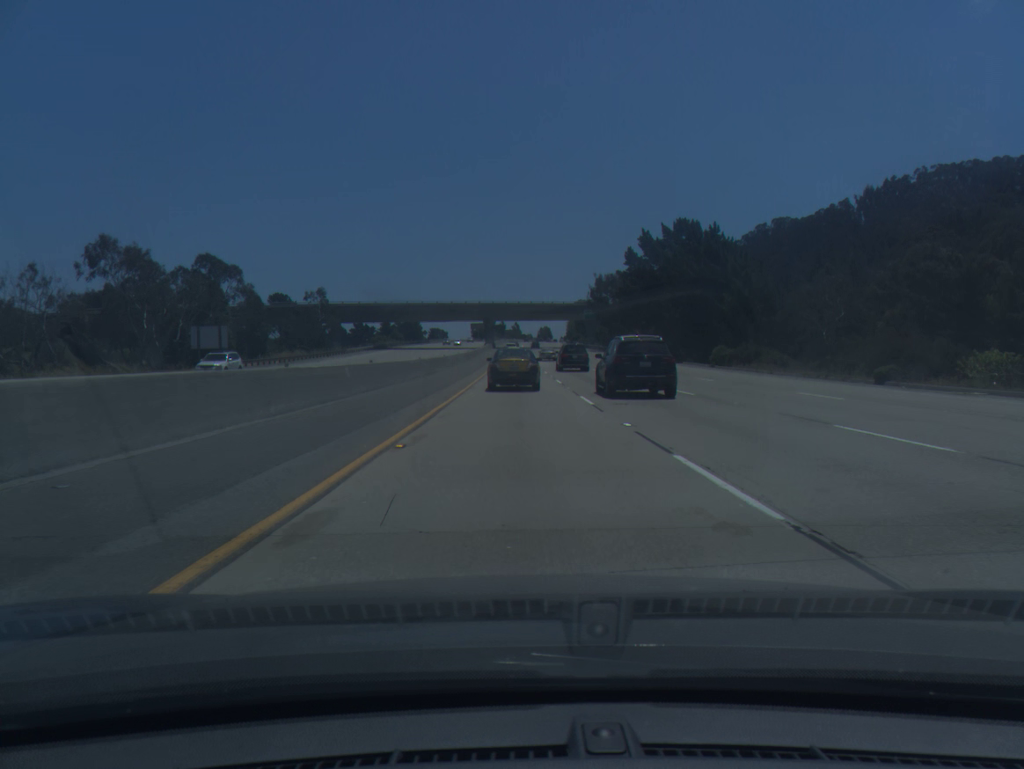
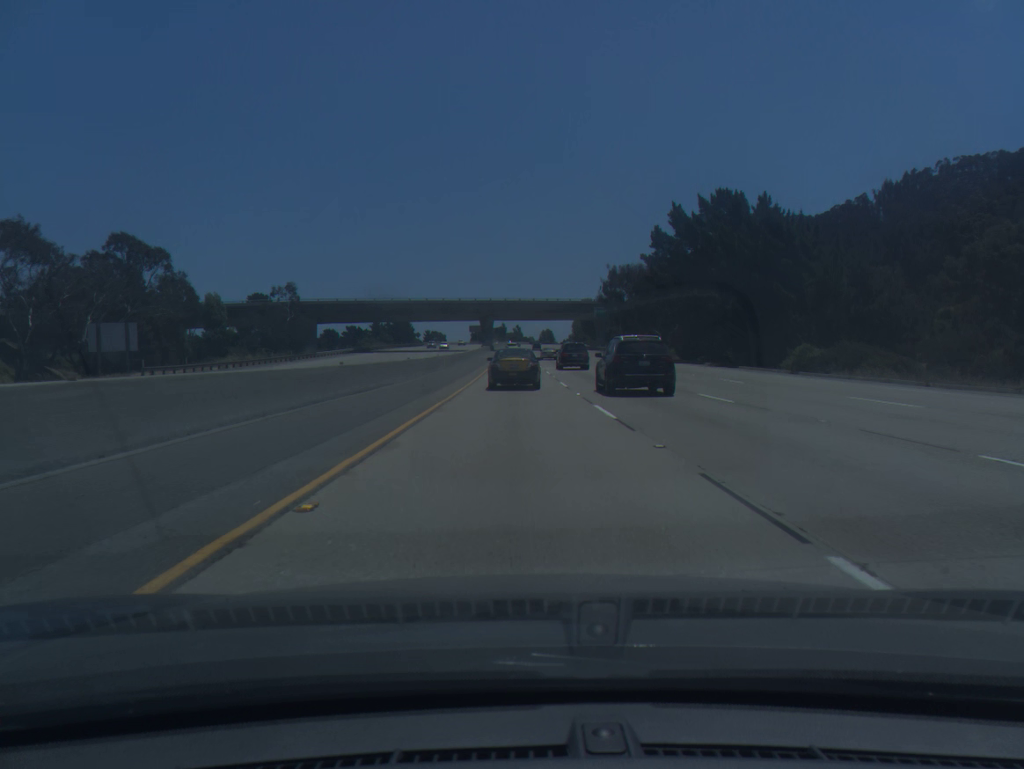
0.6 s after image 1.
(0.0, +18.8) m; 0°
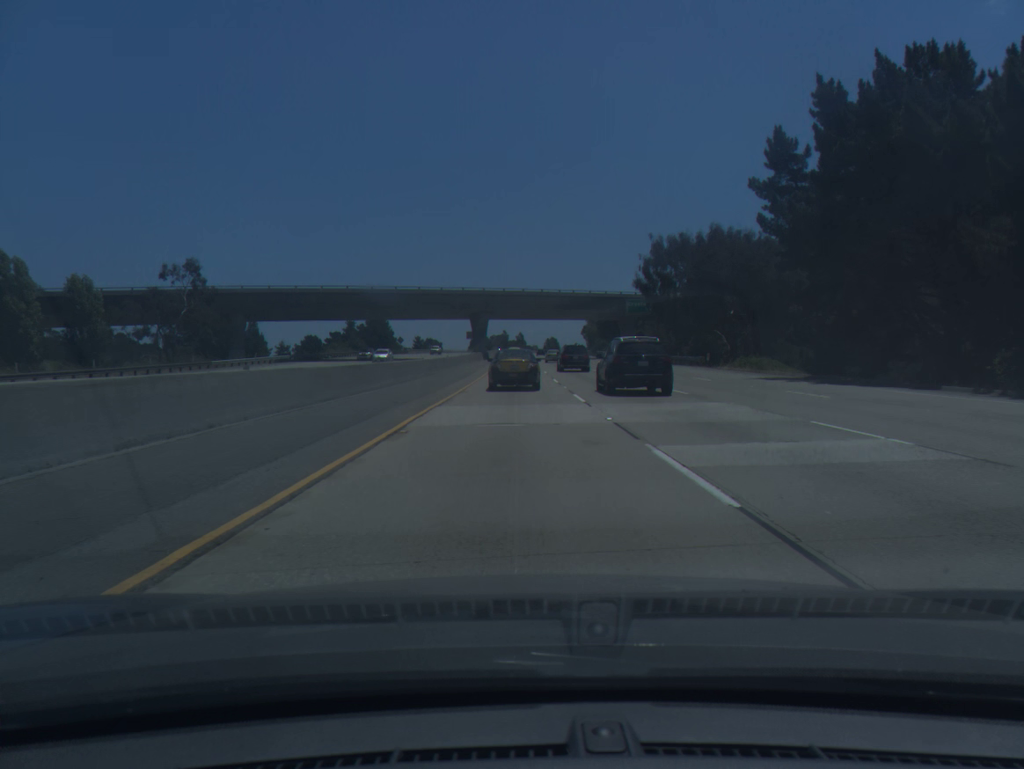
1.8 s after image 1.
(-0.1, +37.5) m; 0°
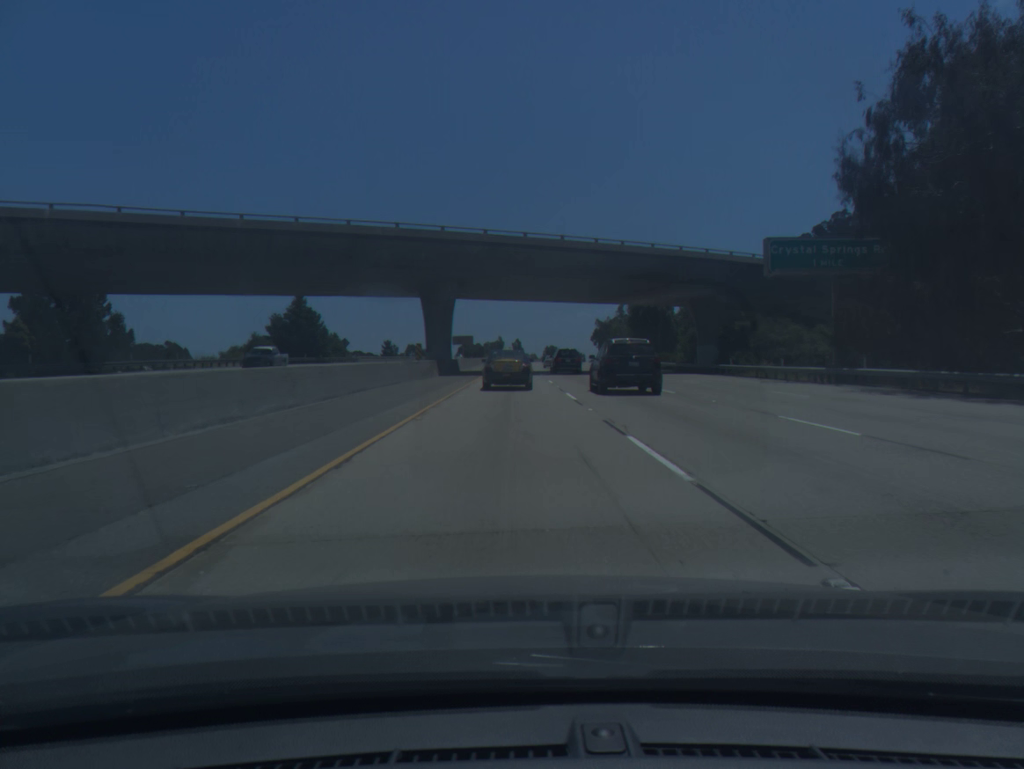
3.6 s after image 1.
(-0.1, +55.8) m; 0°
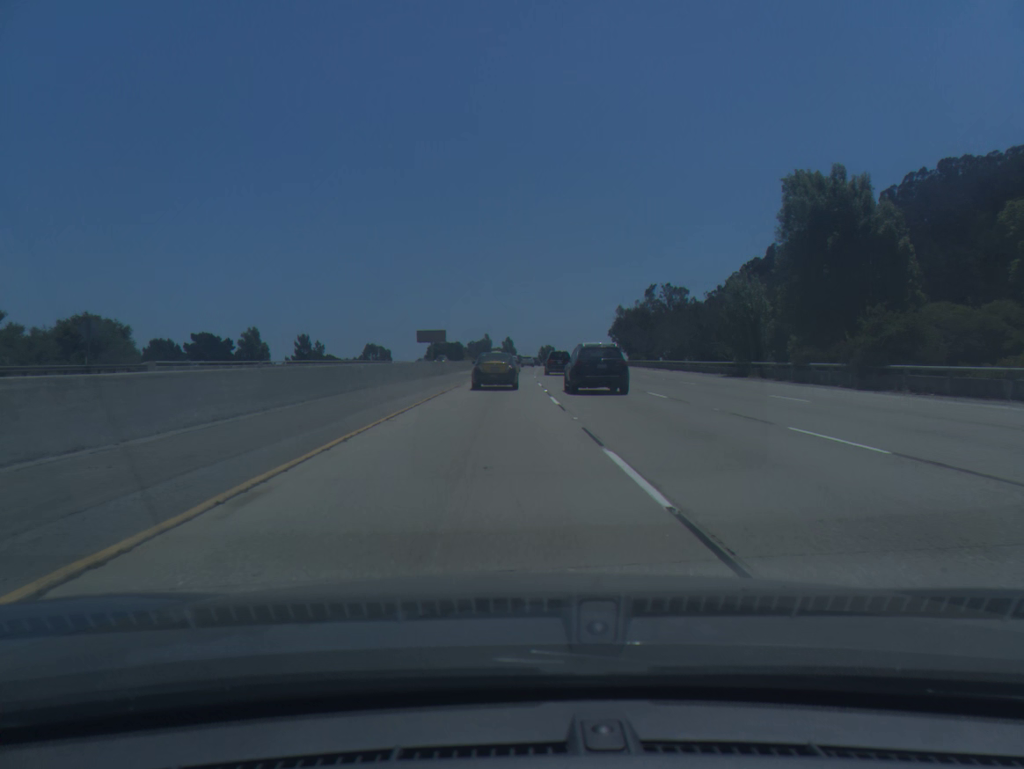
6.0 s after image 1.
(+0.1, +72.8) m; +1°
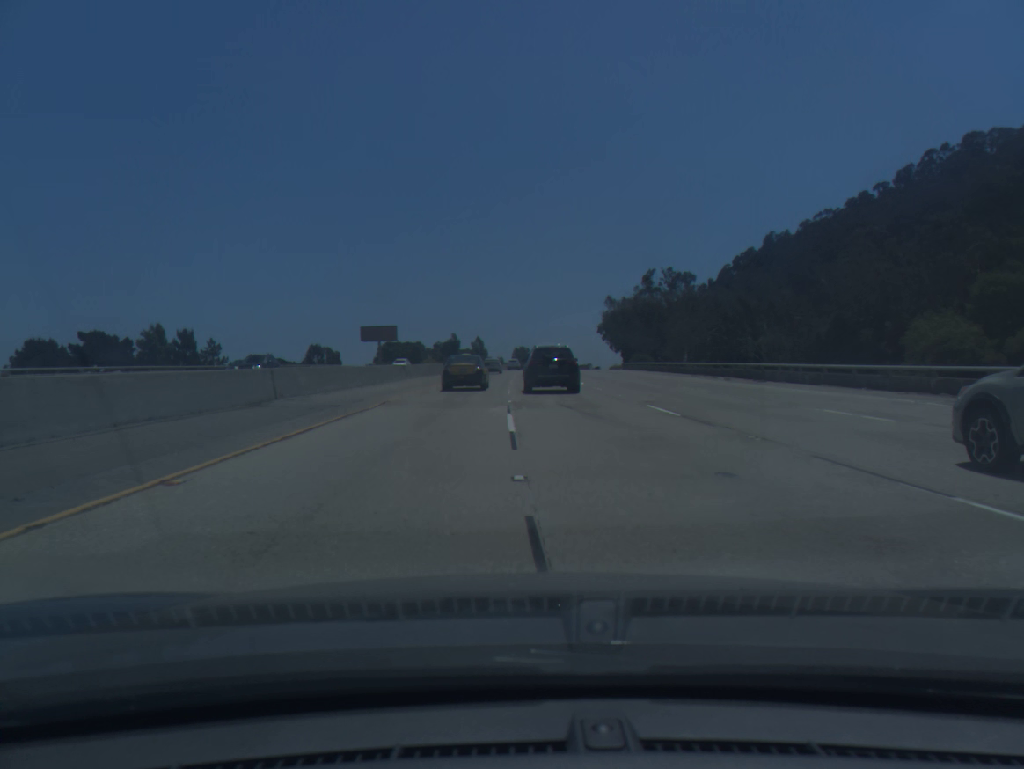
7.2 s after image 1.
(+0.6, +36.1) m; +2°
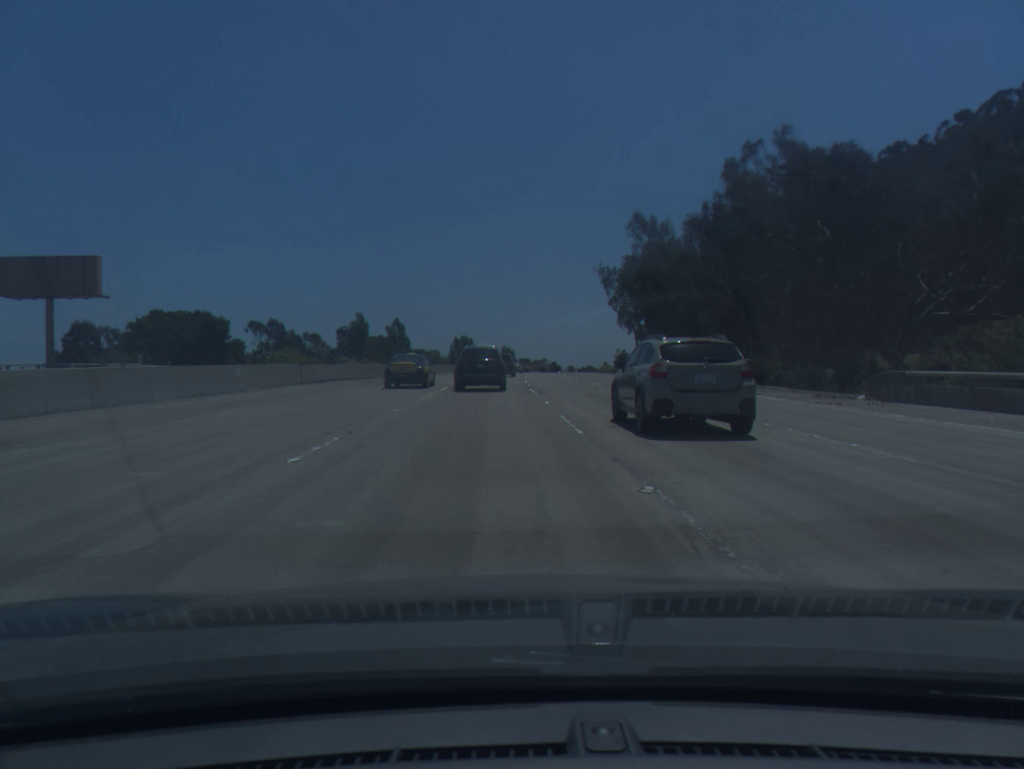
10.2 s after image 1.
(+2.5, +91.9) m; +4°
